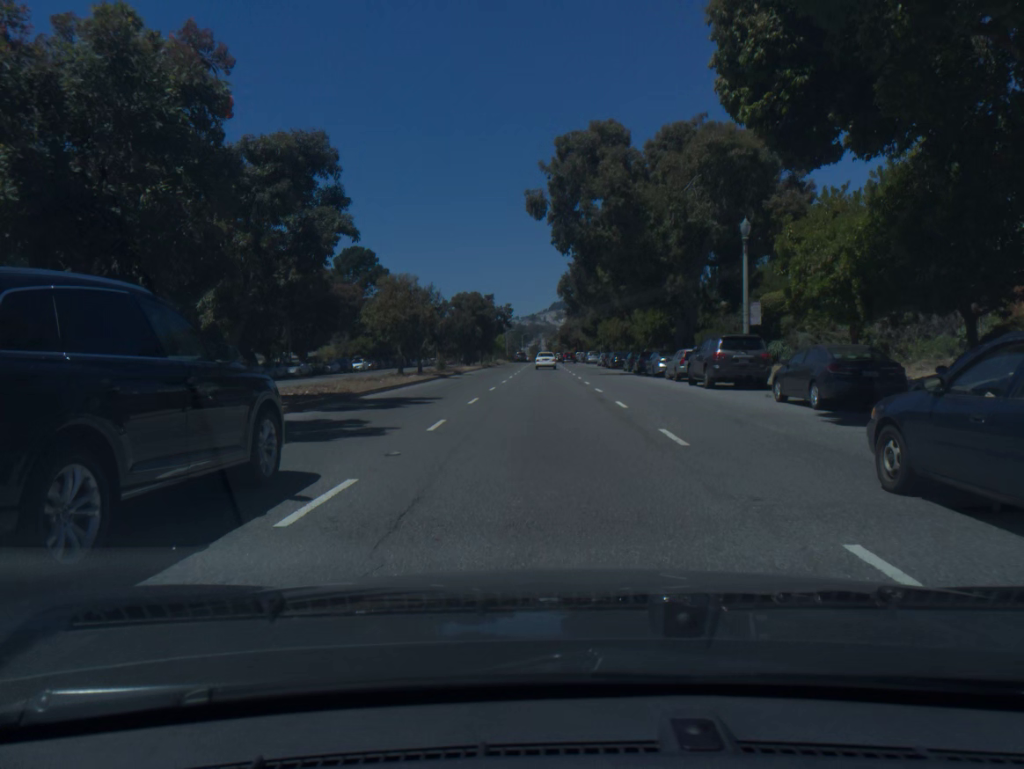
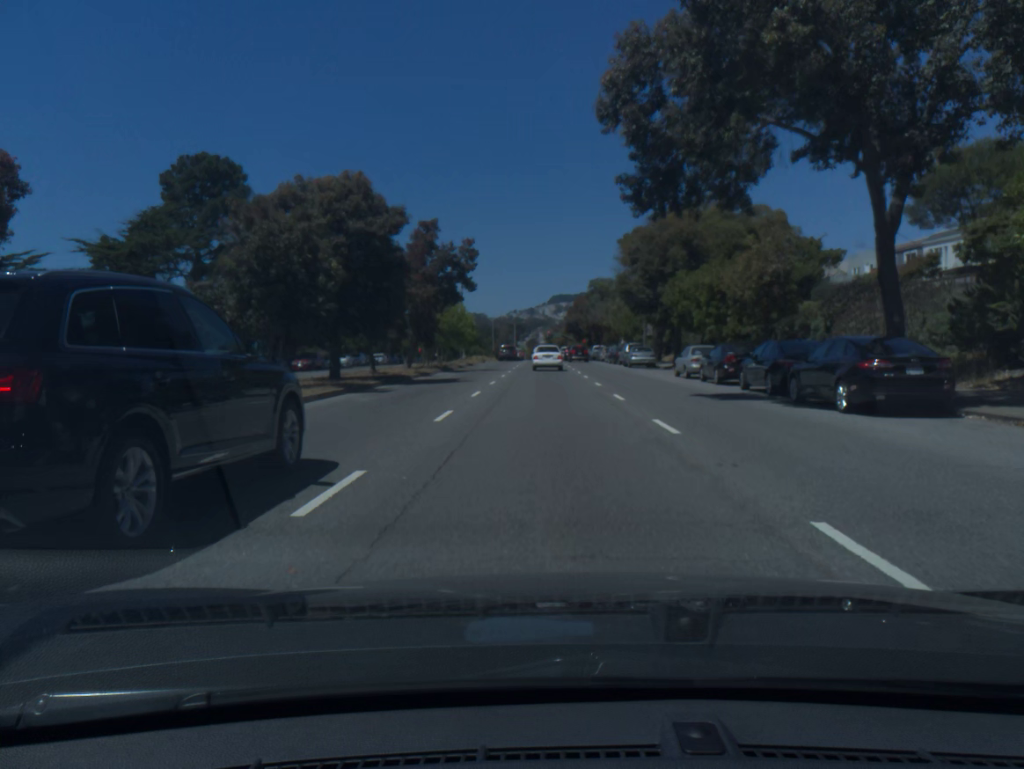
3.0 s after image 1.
(0.0, +50.5) m; 0°
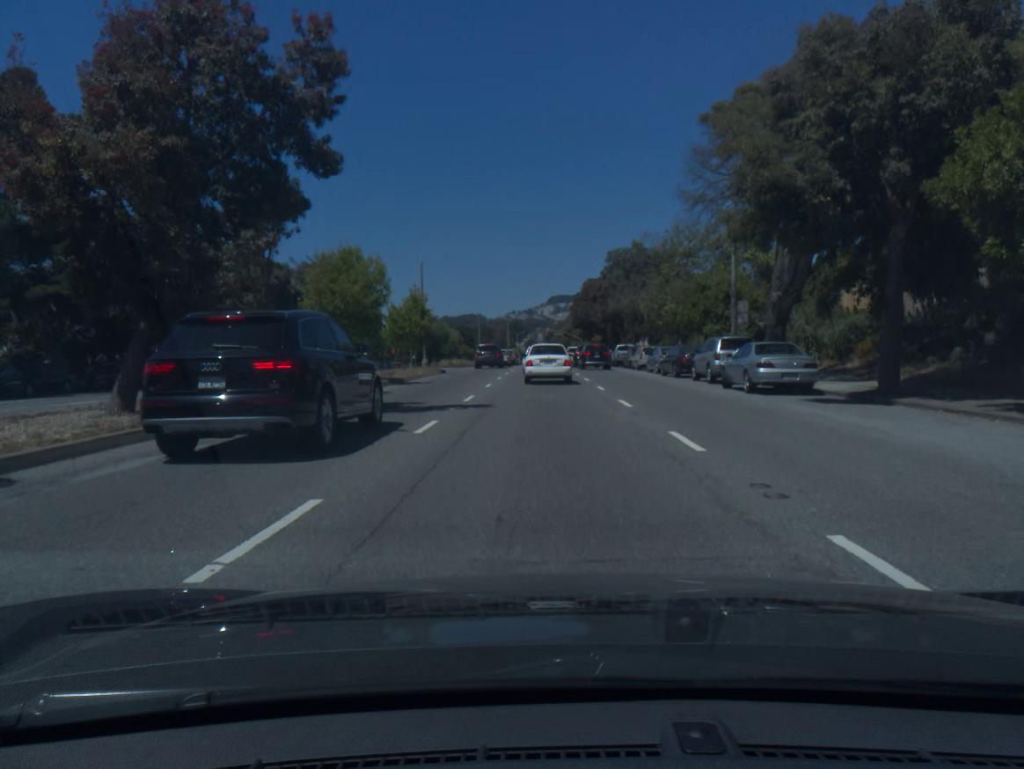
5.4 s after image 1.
(+0.1, +30.8) m; 0°
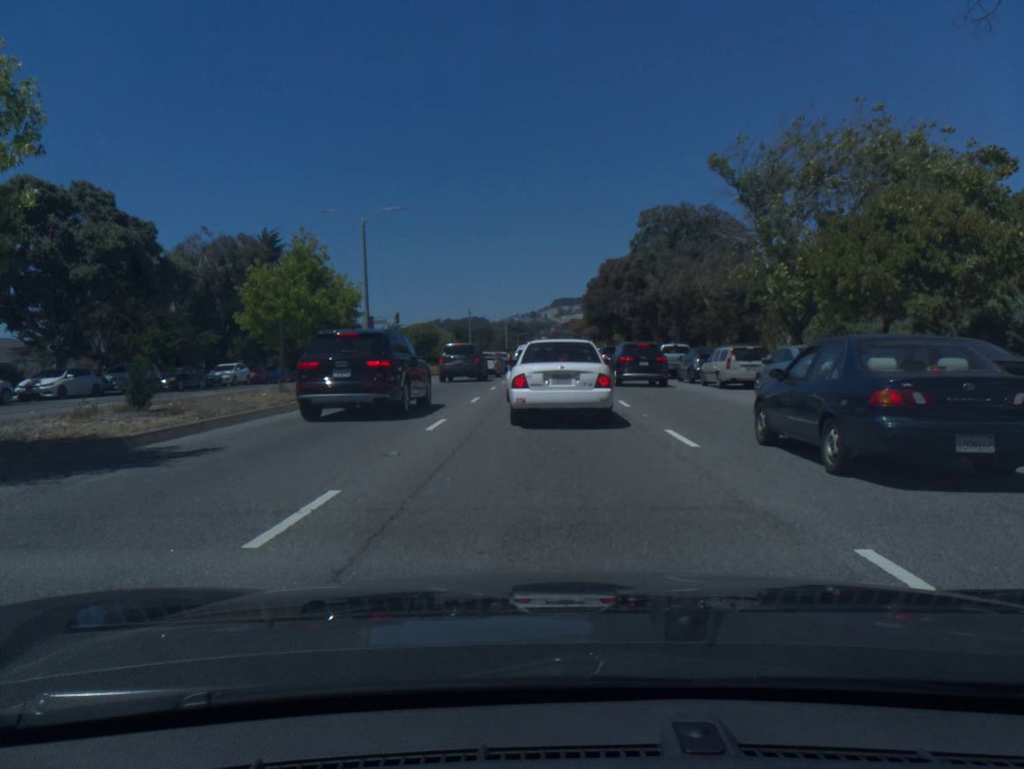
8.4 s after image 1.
(+0.1, +21.7) m; +1°
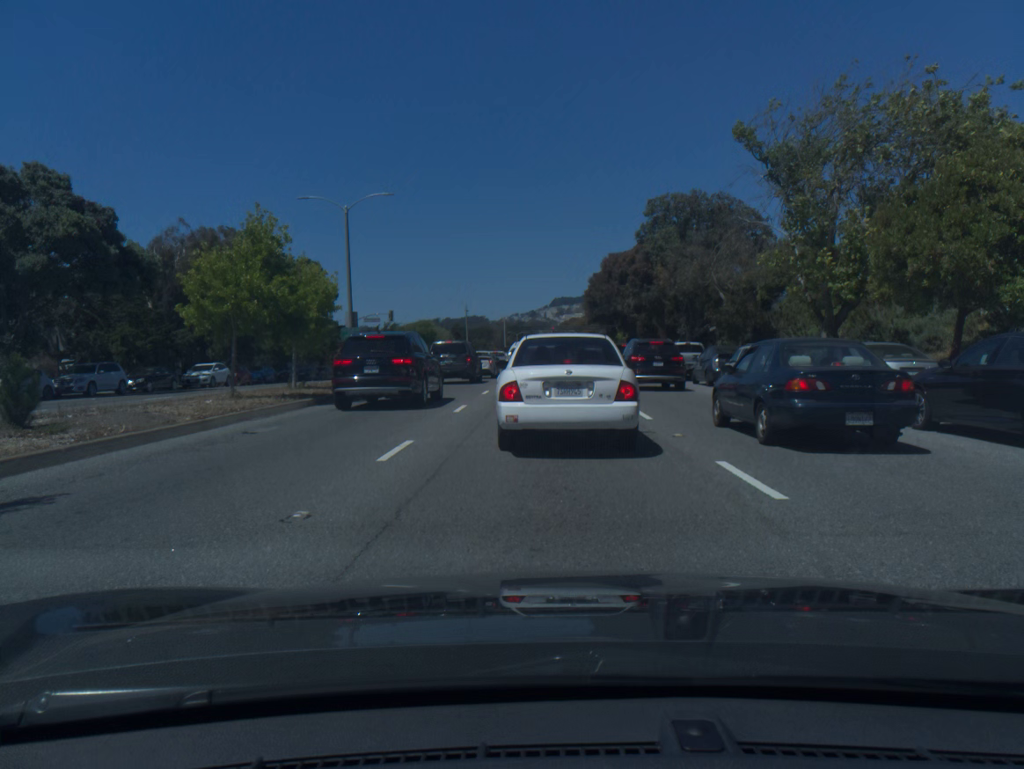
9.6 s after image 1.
(0.0, +3.7) m; -1°
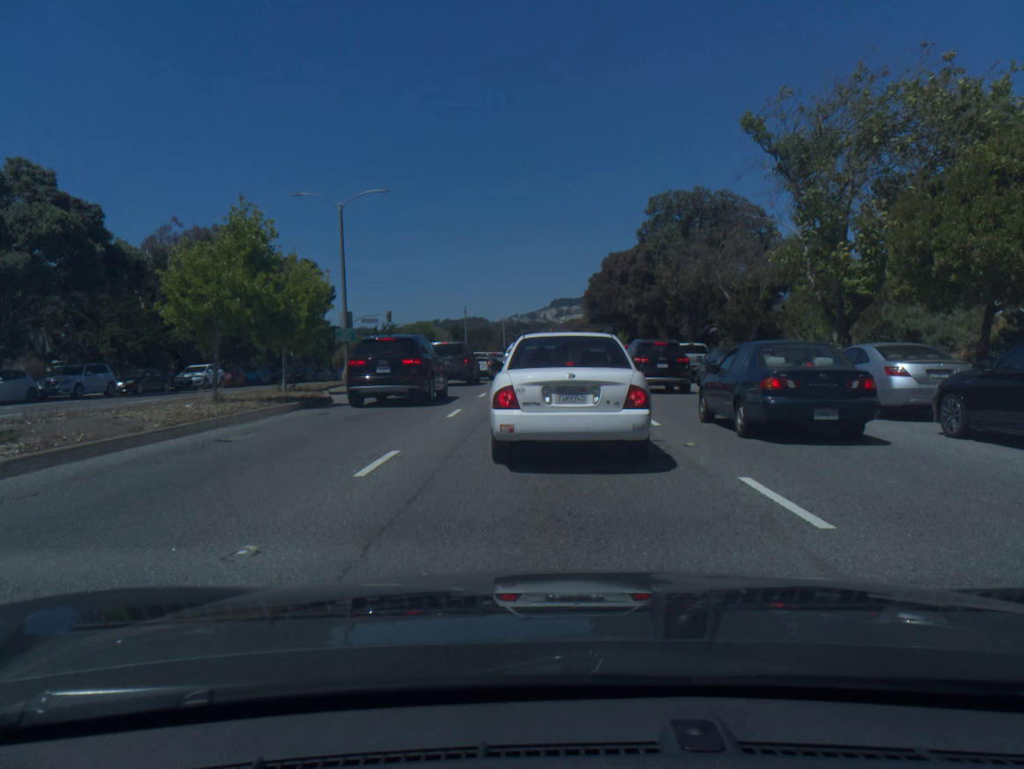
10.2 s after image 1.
(0.0, +1.0) m; -1°
